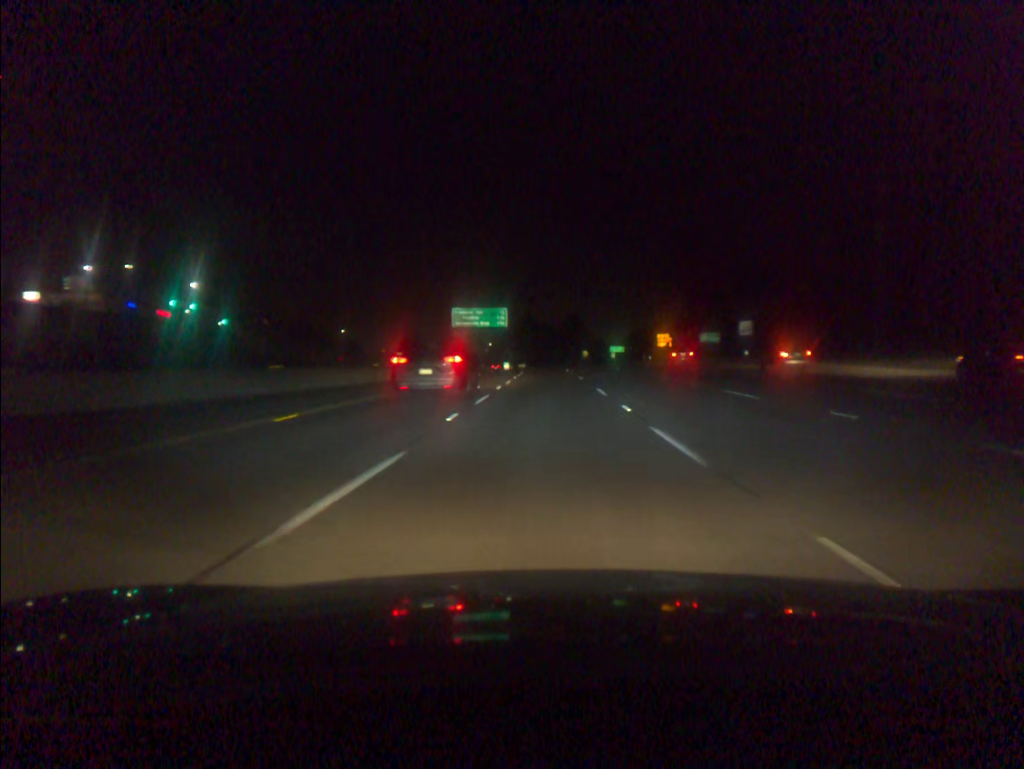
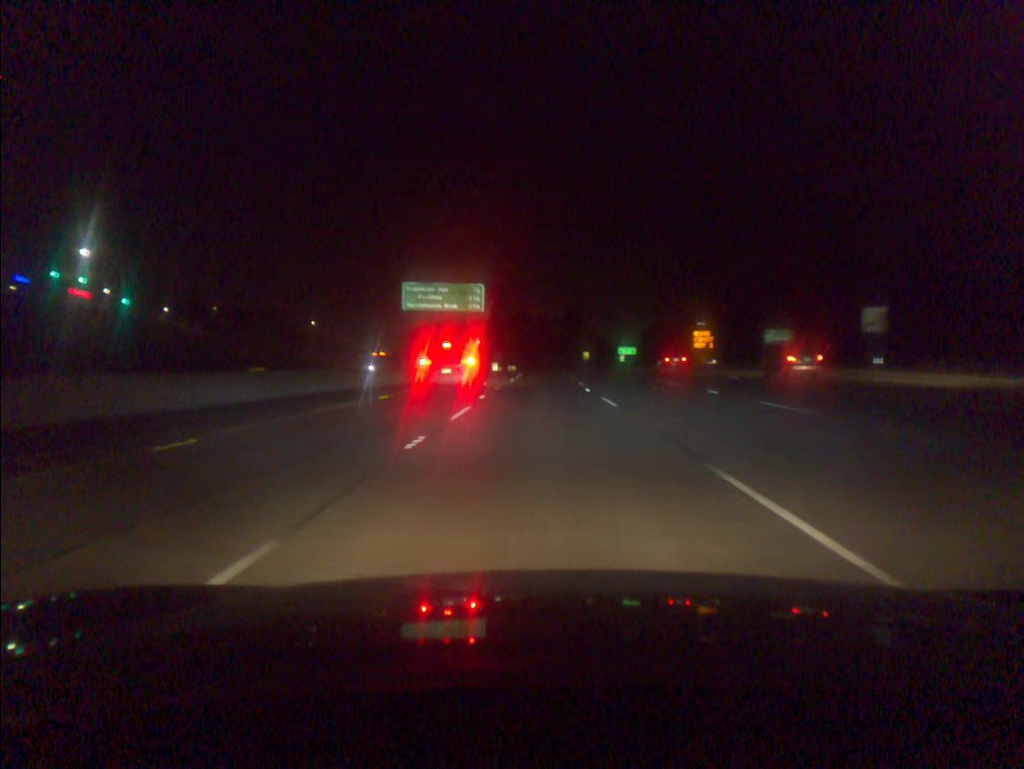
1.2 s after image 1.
(+0.2, +33.9) m; 0°
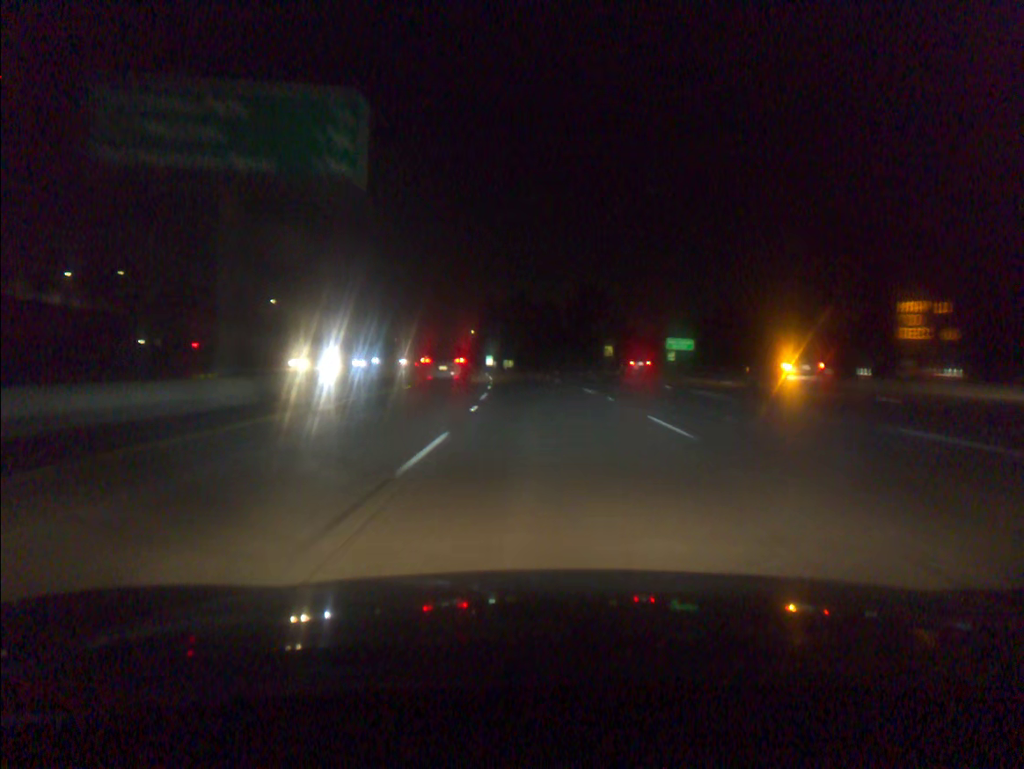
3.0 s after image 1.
(0.0, +50.7) m; 0°
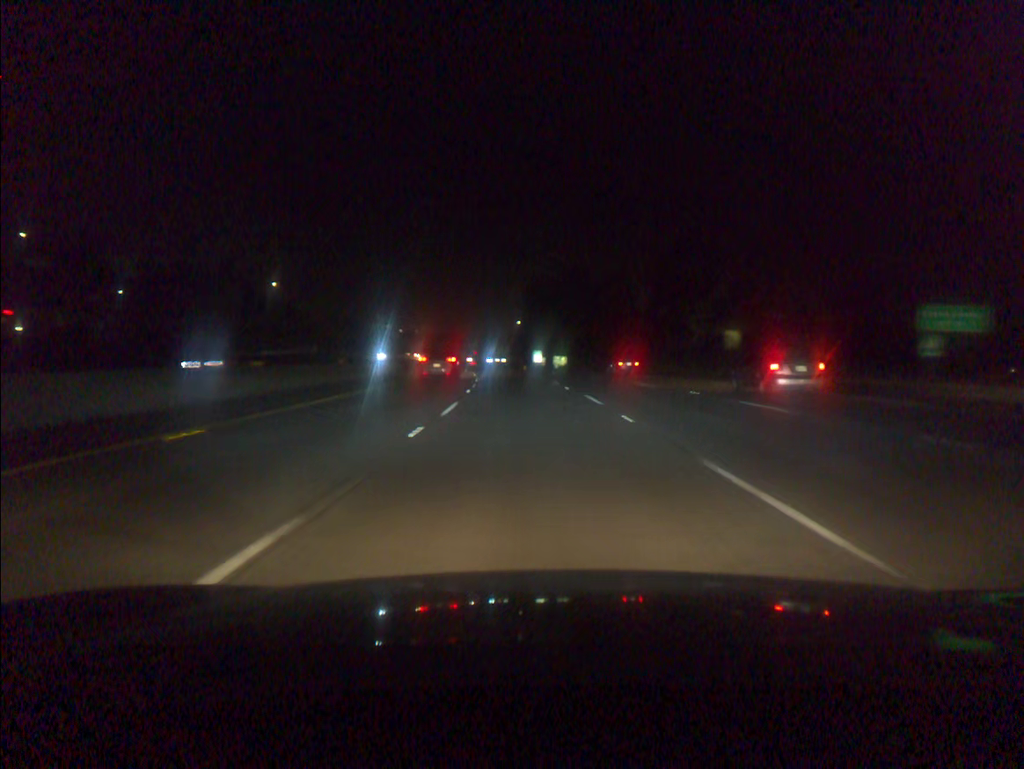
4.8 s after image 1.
(-1.3, +50.8) m; -4°
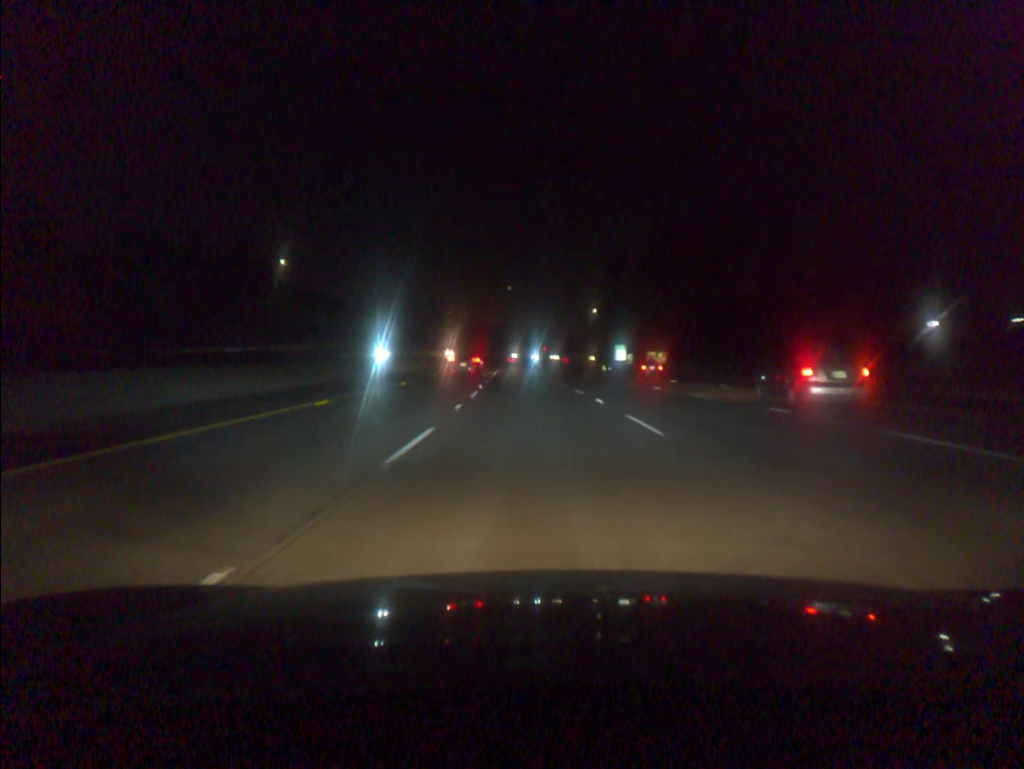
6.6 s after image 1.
(-2.4, +51.1) m; -5°
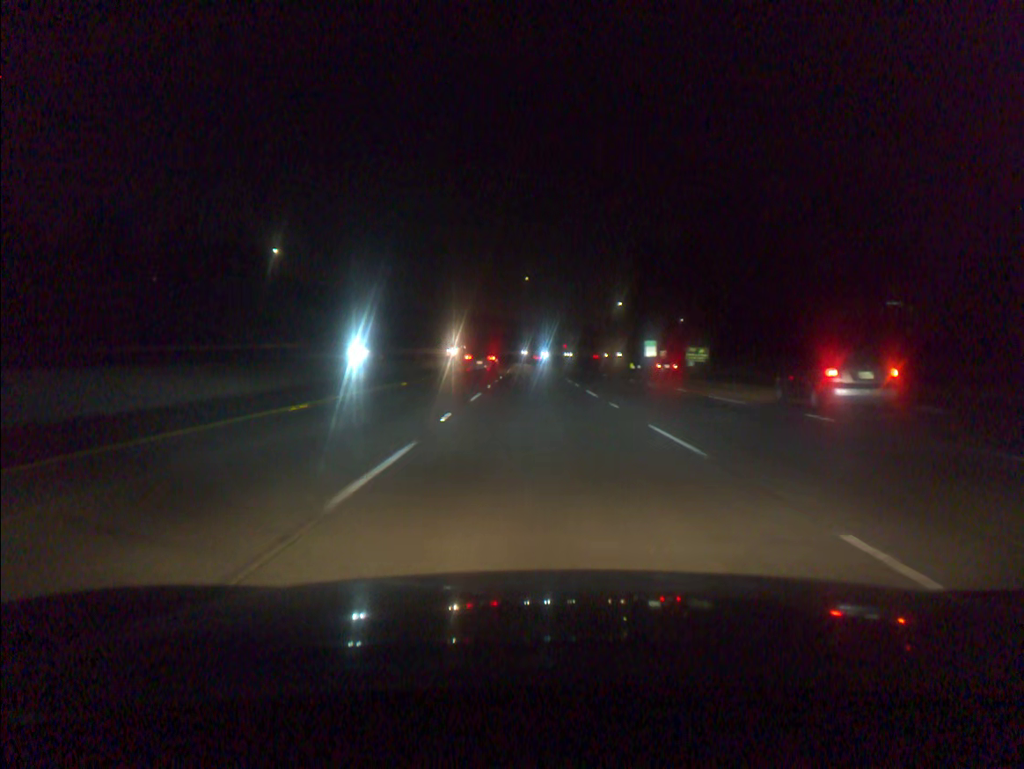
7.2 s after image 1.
(-0.2, +17.1) m; -1°
